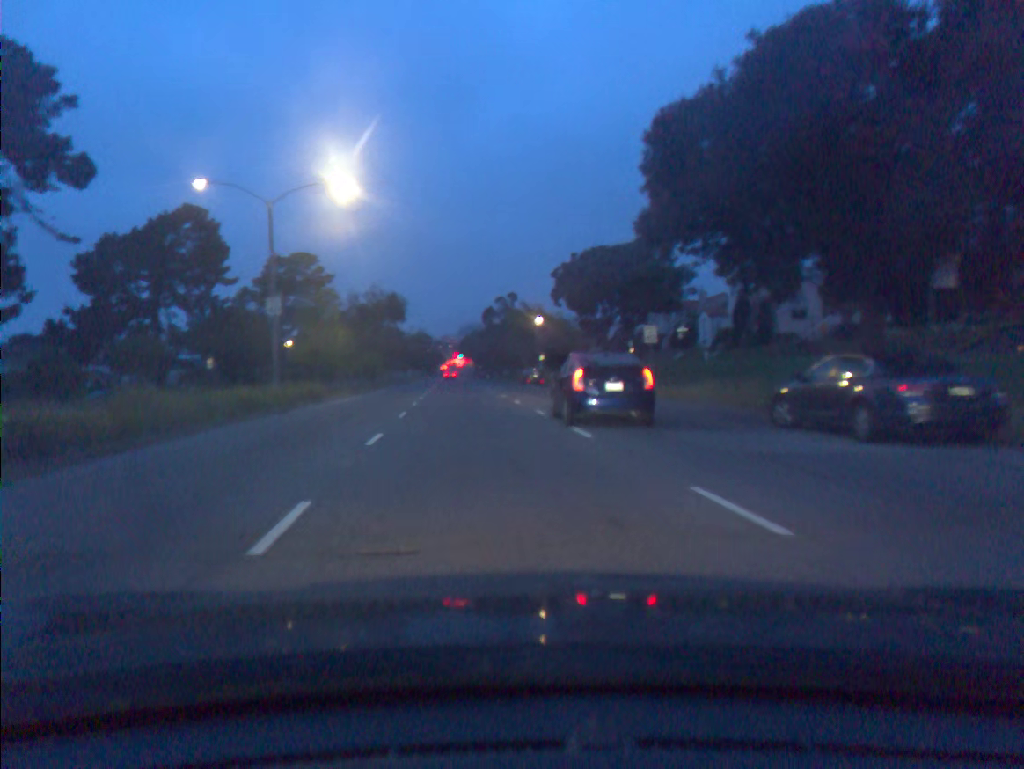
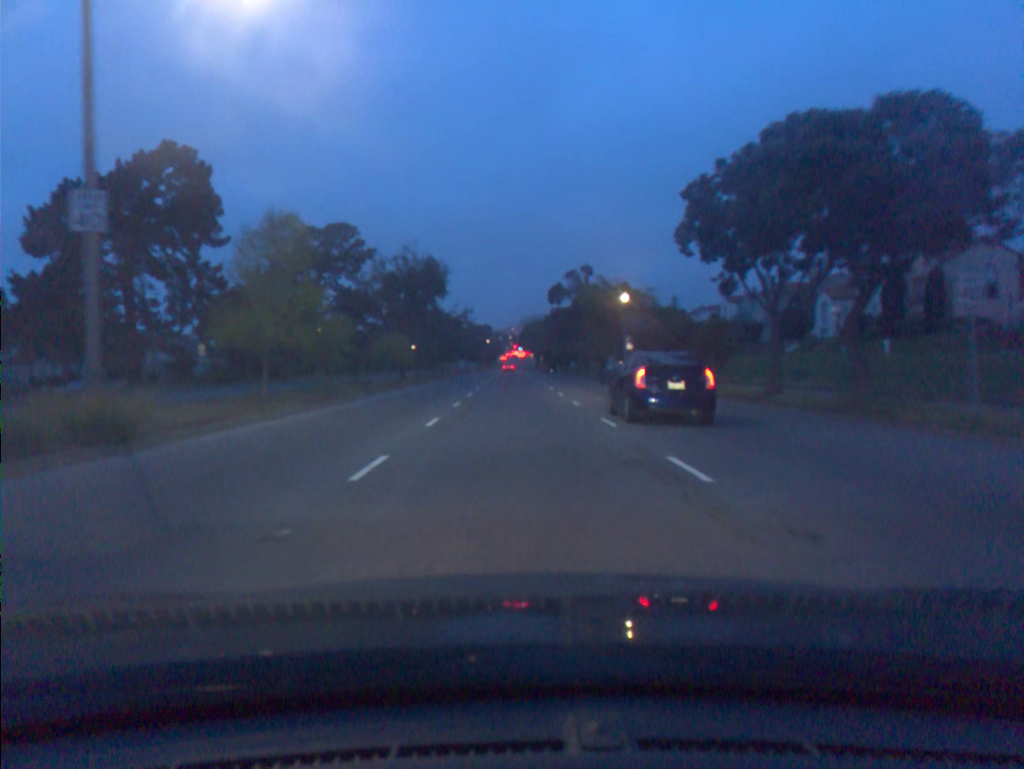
(-0.9, +18.7) m; -3°
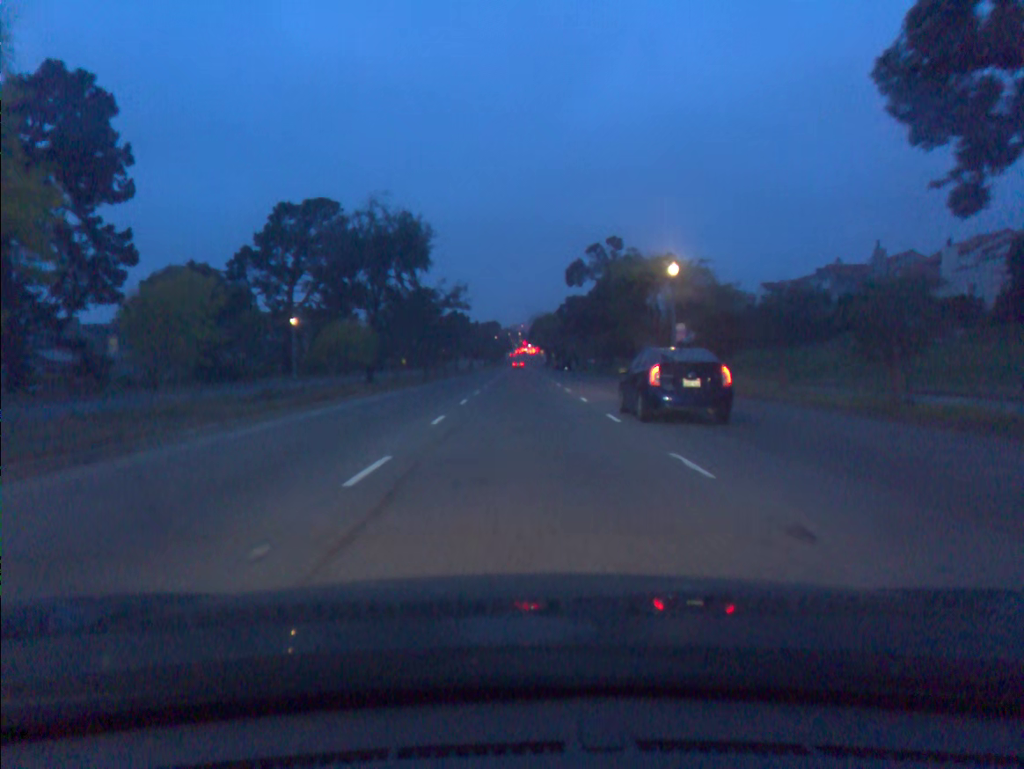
(-0.1, +14.7) m; -1°
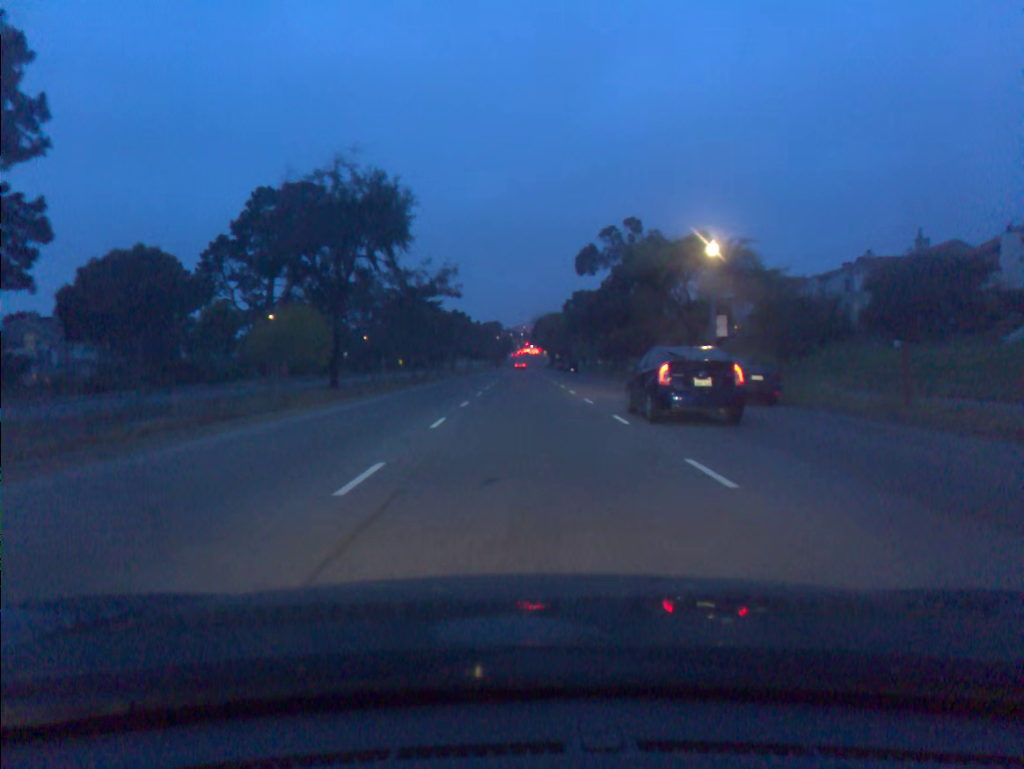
(0.0, +7.9) m; 0°
